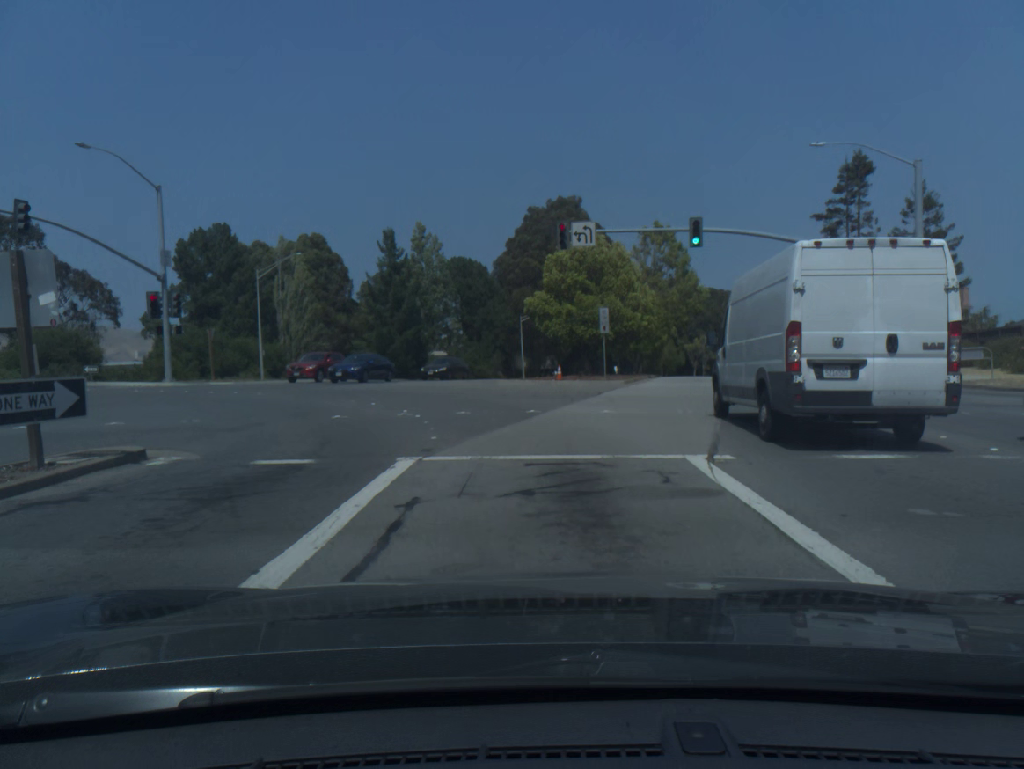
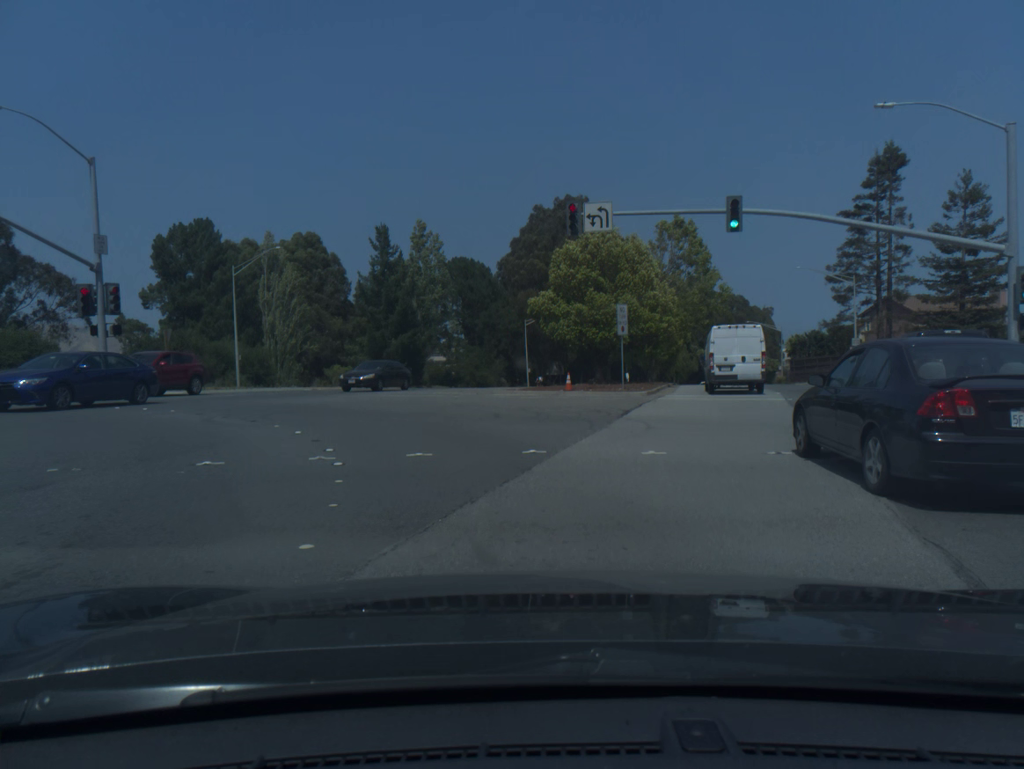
(0.0, +6.5) m; 0°
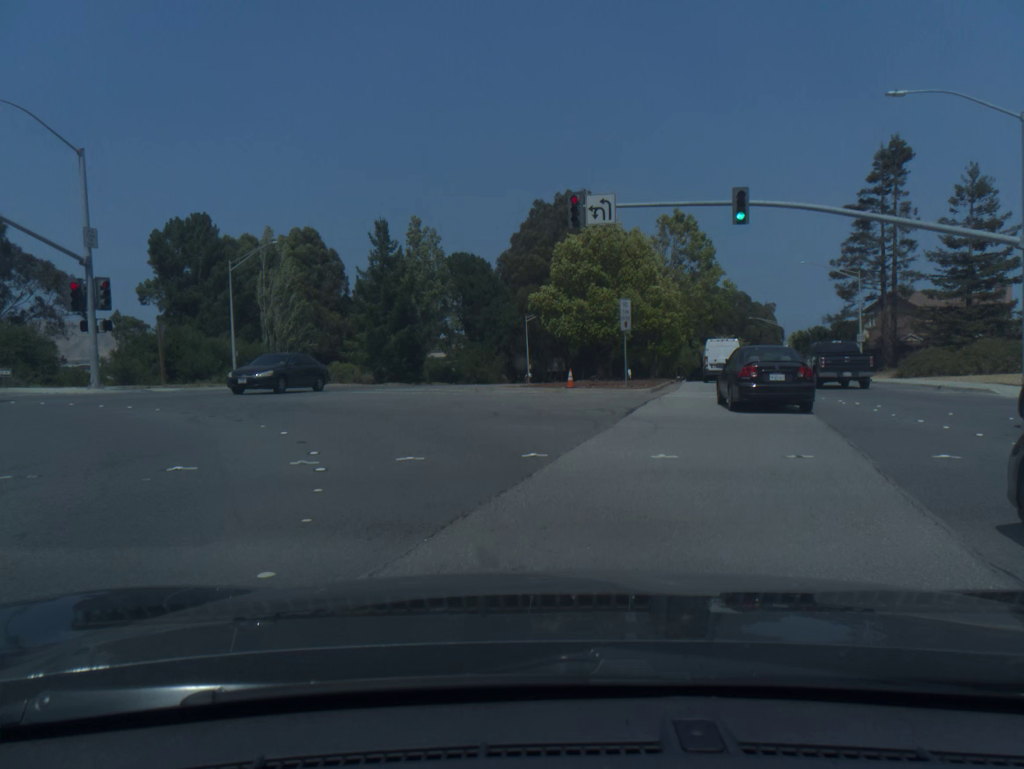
(0.0, +0.8) m; 0°
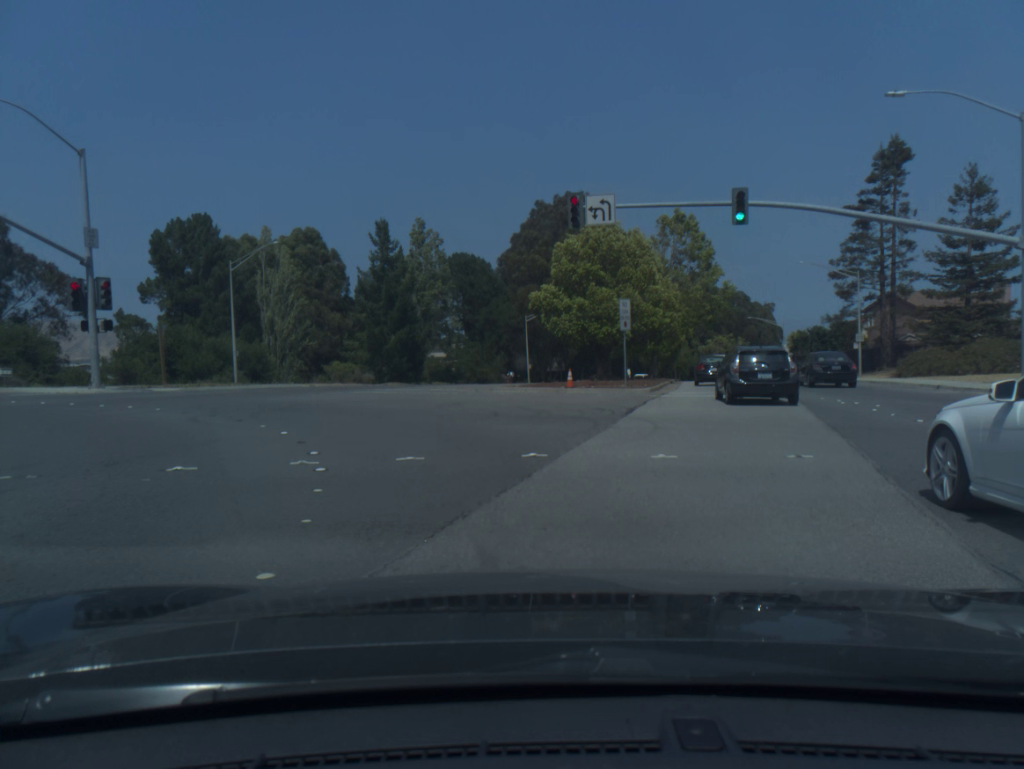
(0.0, 0.0) m; 0°
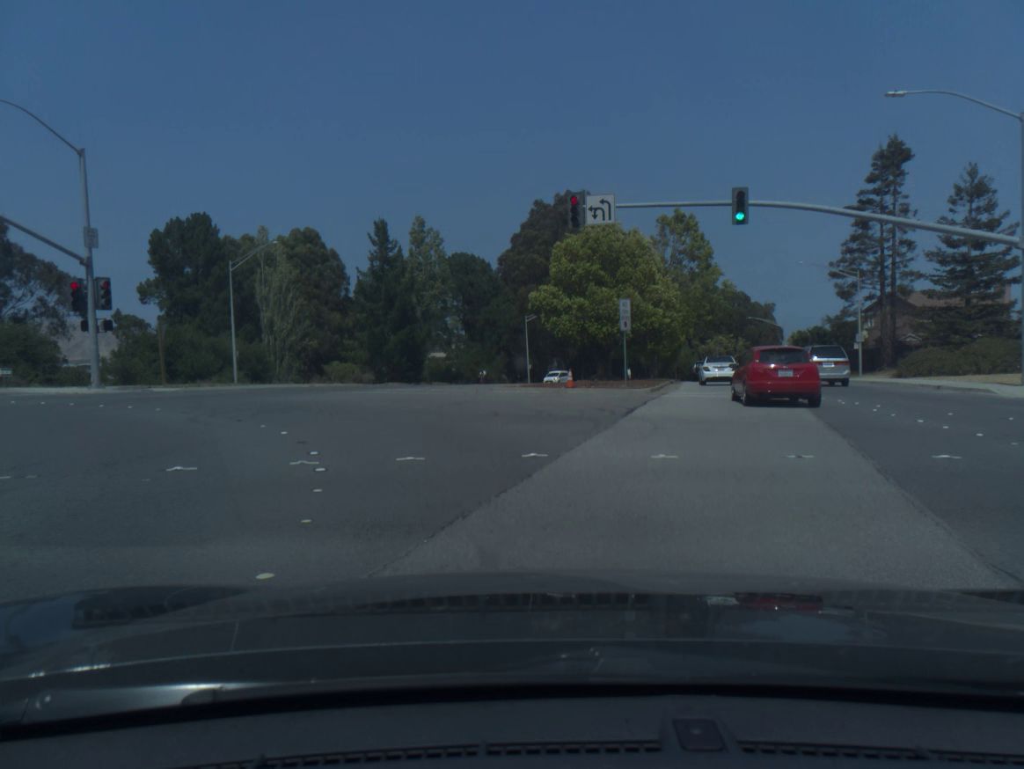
(0.0, -0.1) m; 0°
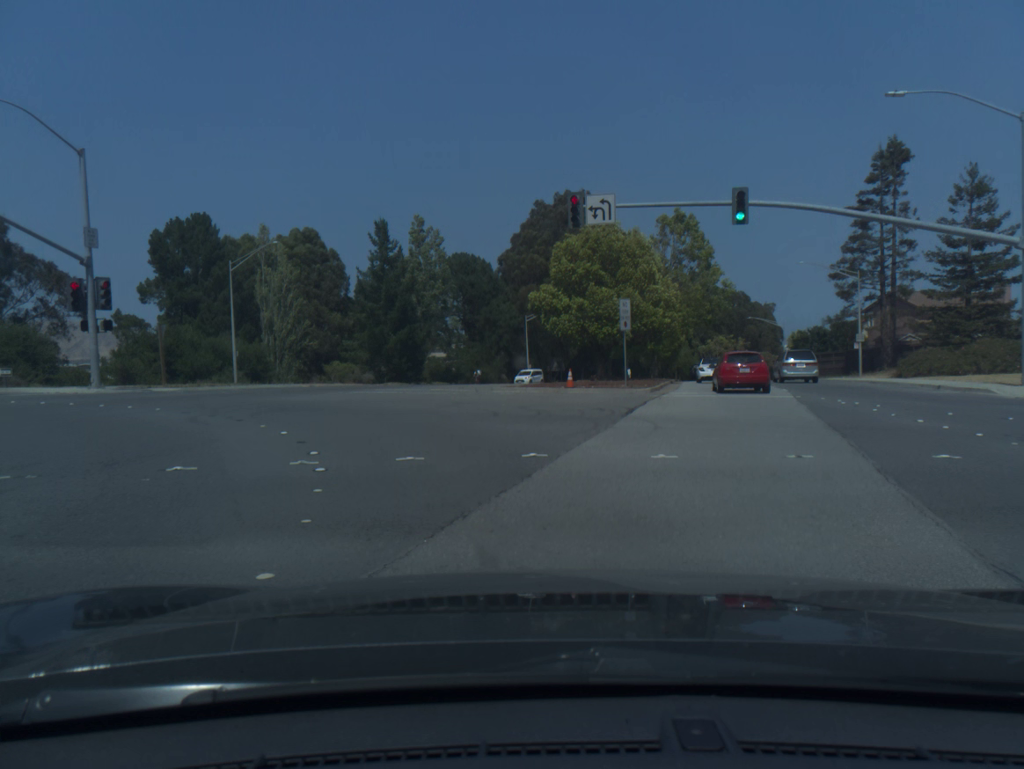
(0.0, 0.0) m; 0°
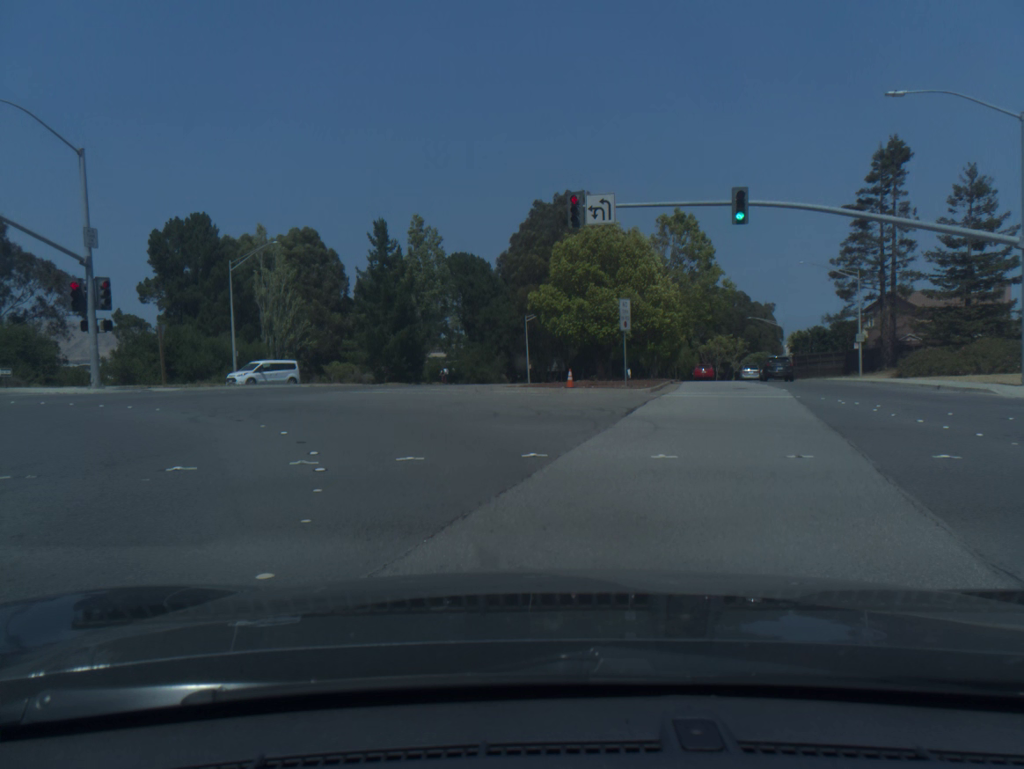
(-0.1, 0.0) m; 0°
